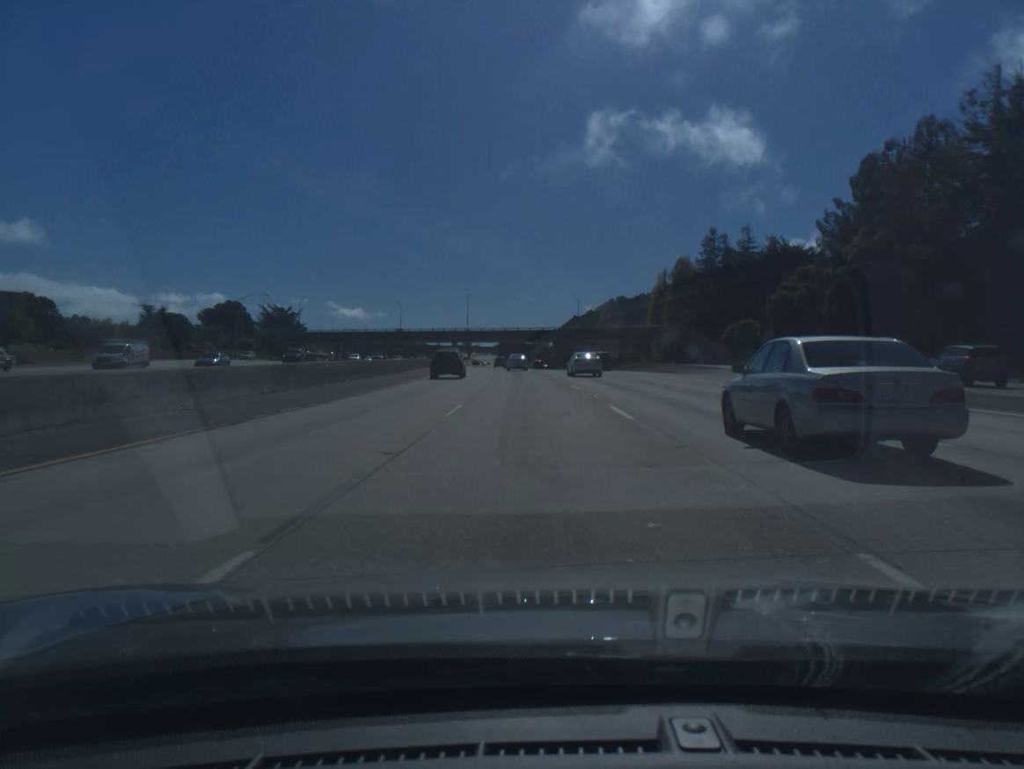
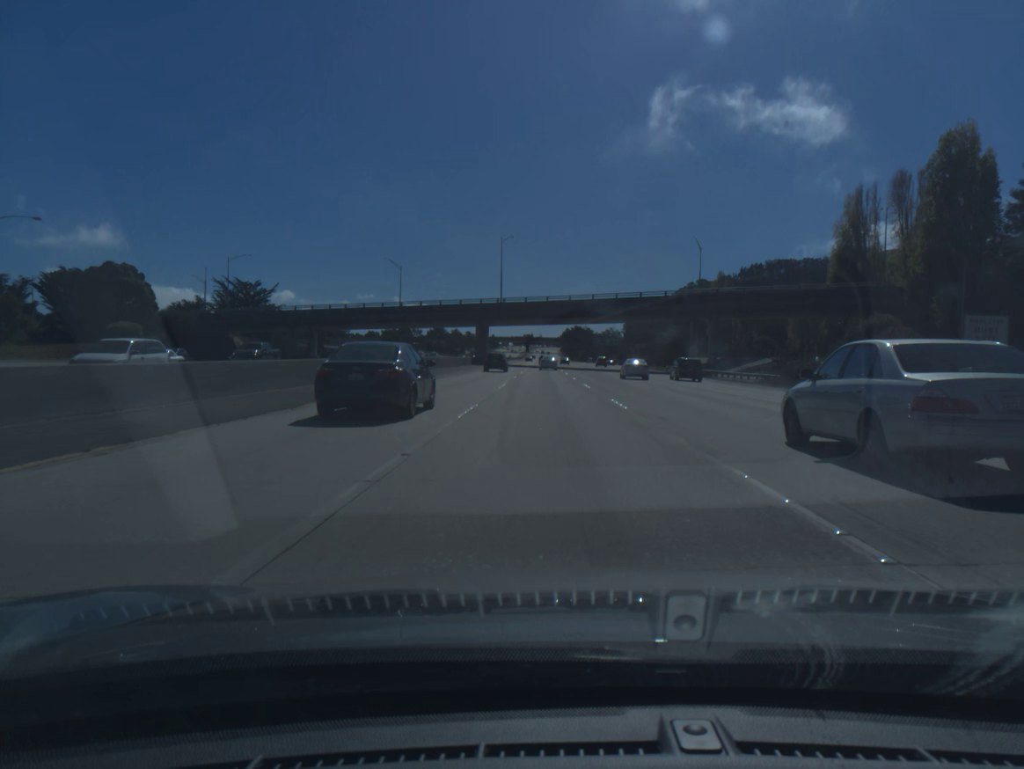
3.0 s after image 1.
(-3.9, +84.6) m; -5°
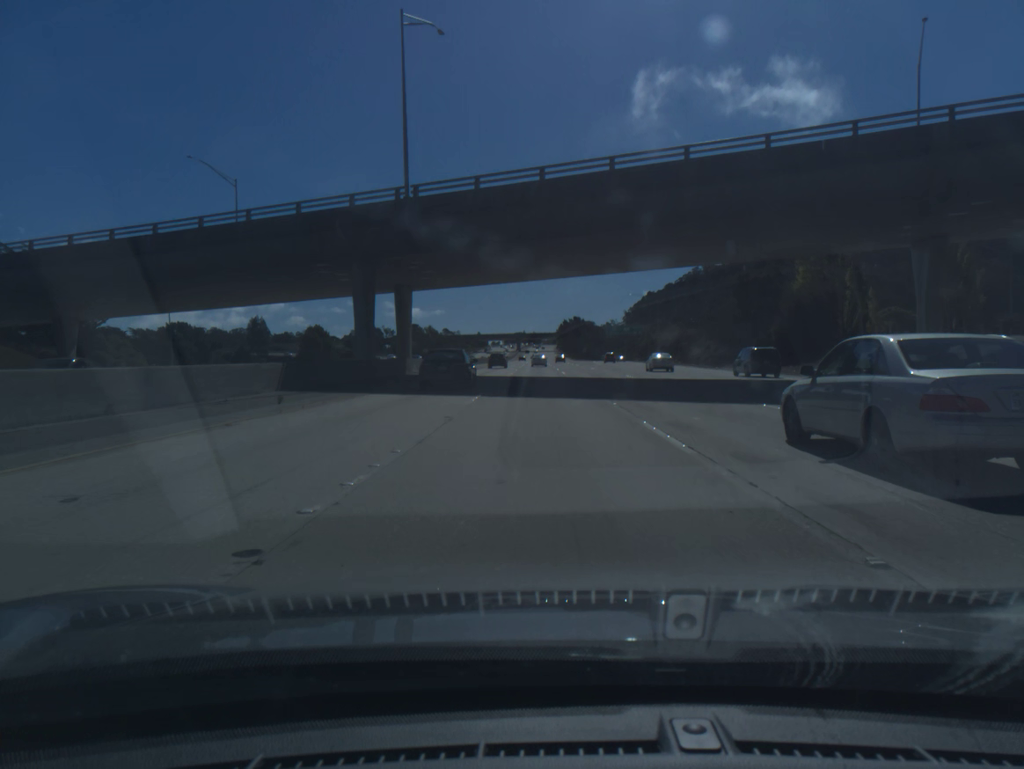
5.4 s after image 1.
(+0.1, +68.4) m; 0°
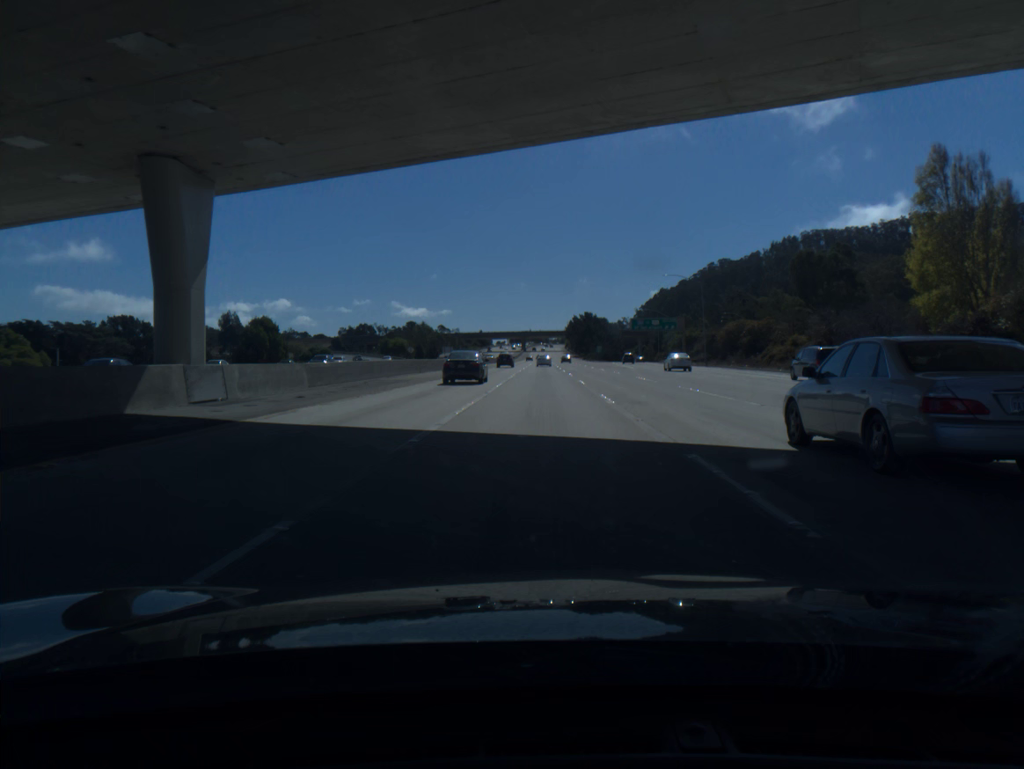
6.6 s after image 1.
(-0.1, +34.2) m; 0°
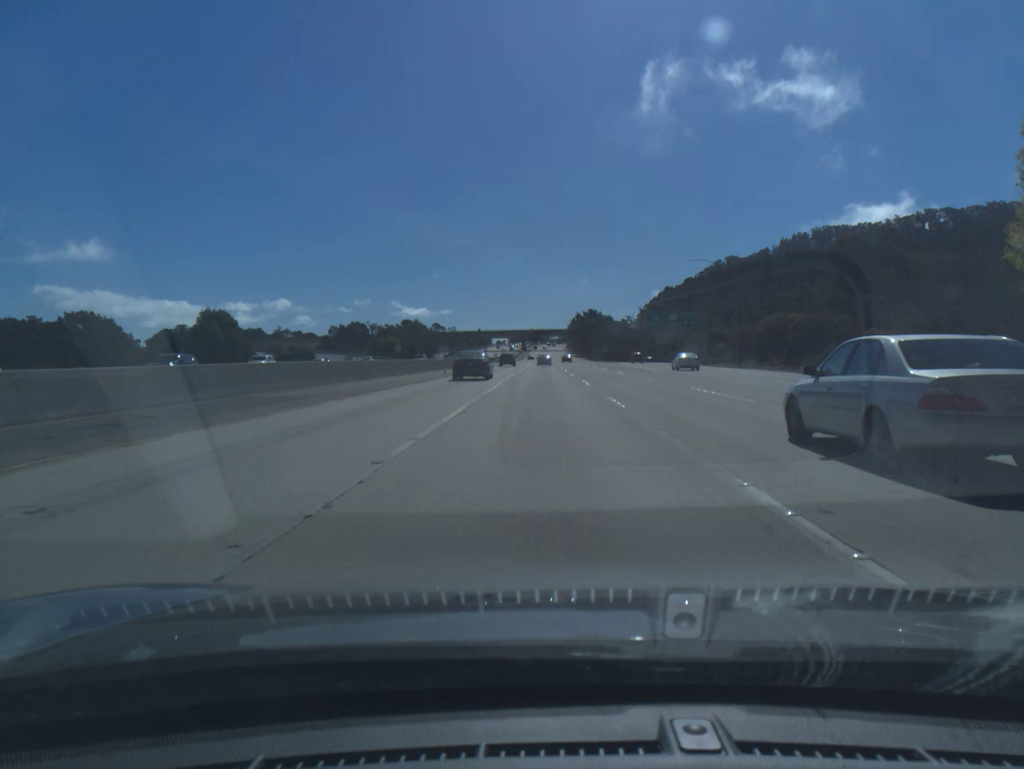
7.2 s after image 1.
(0.0, +17.1) m; 0°
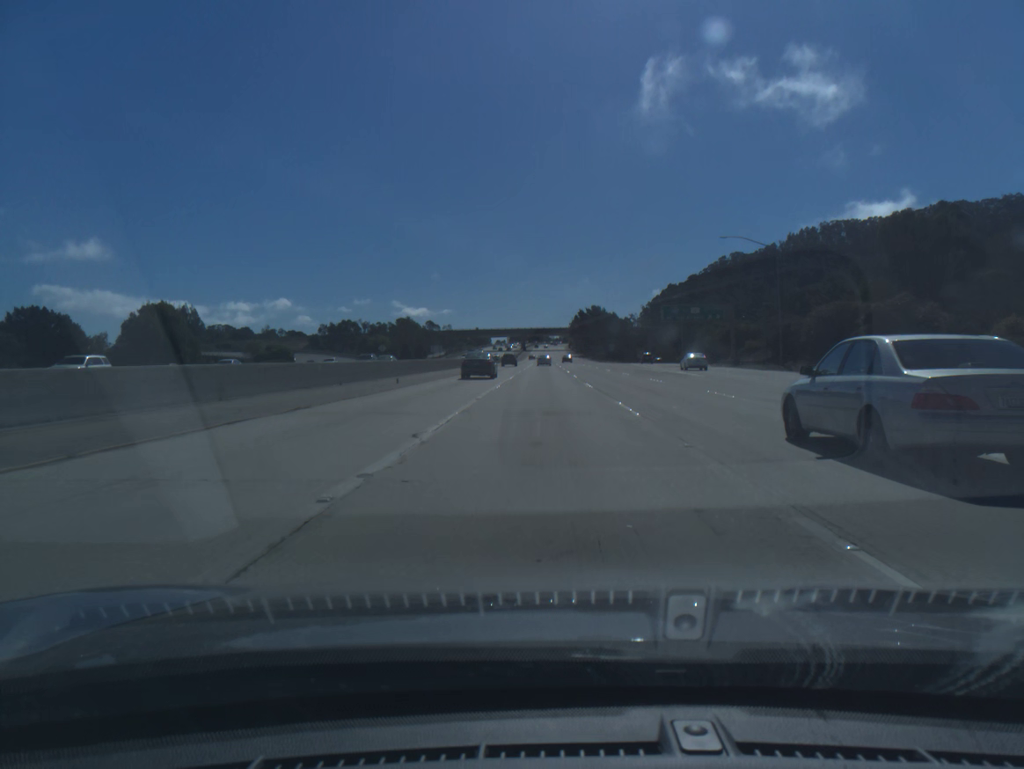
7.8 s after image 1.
(0.0, +17.1) m; 0°
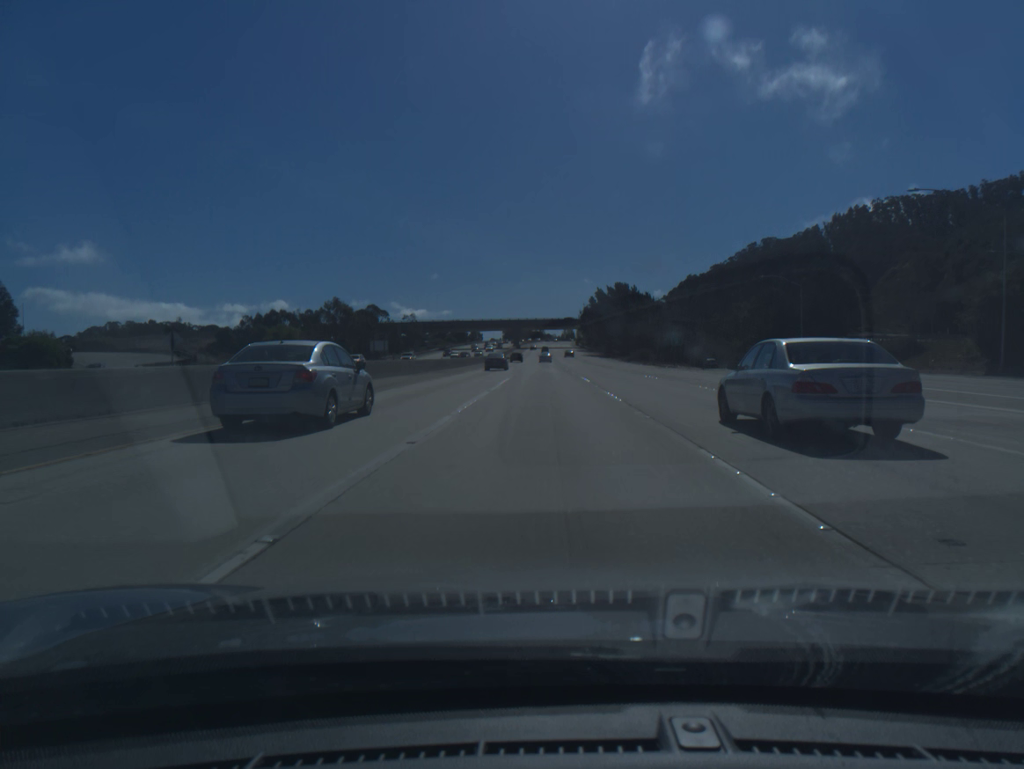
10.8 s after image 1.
(+0.2, +85.0) m; 0°
